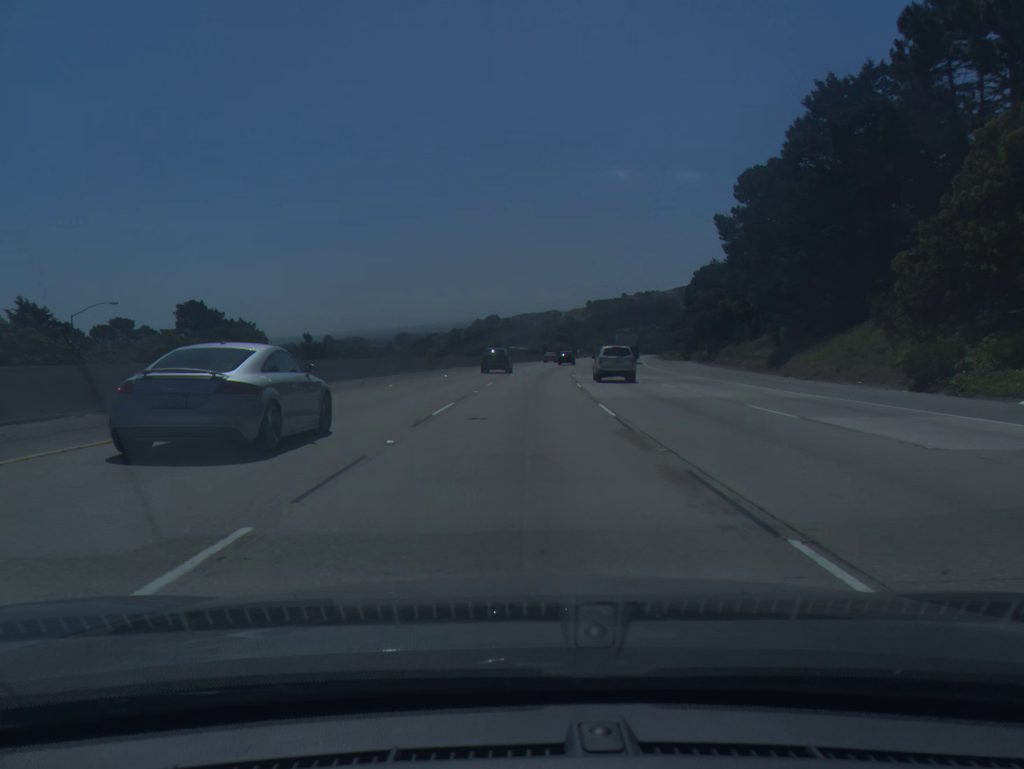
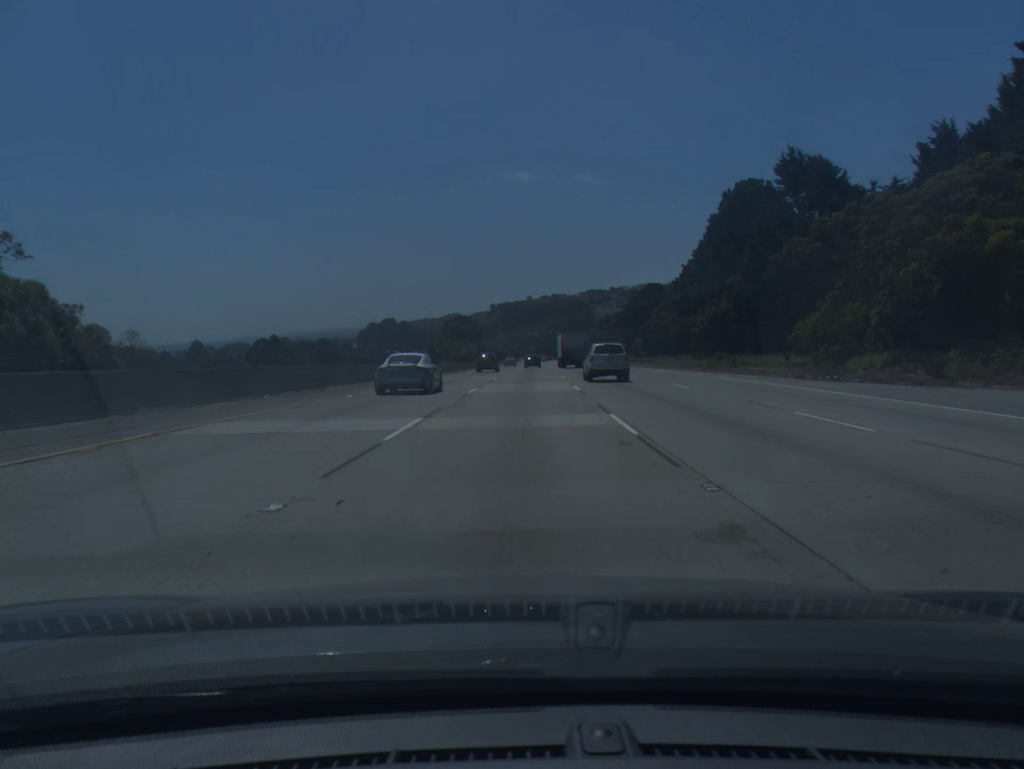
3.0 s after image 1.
(+5.8, +92.2) m; +7°
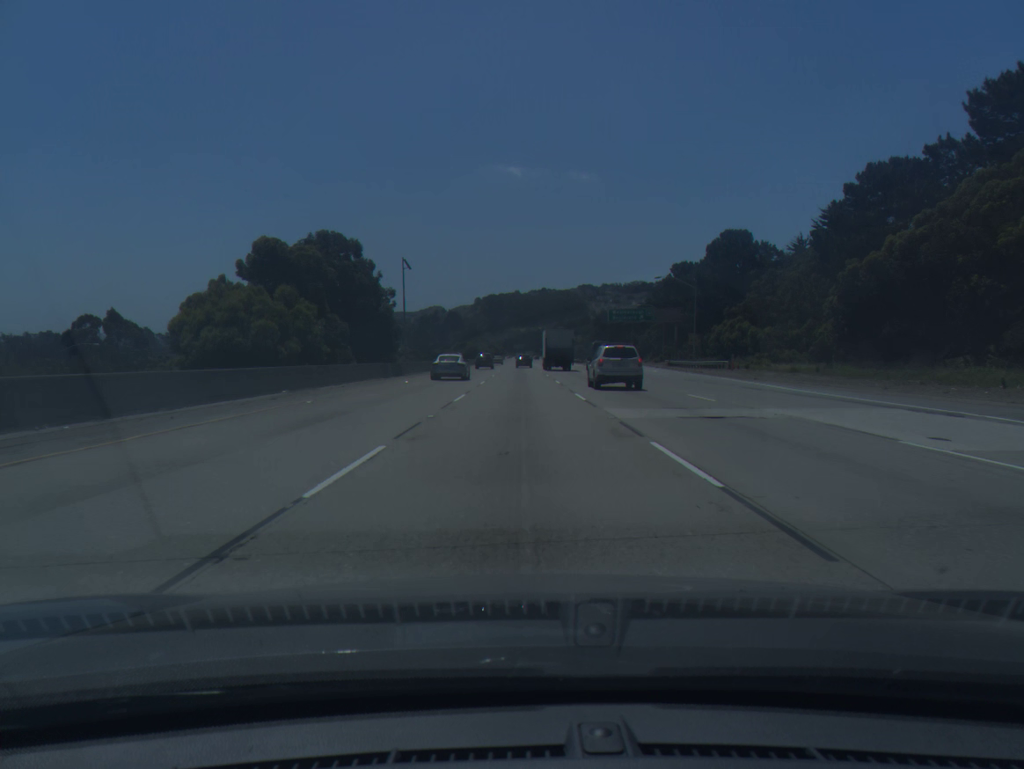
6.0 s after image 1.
(+1.7, +92.2) m; +1°
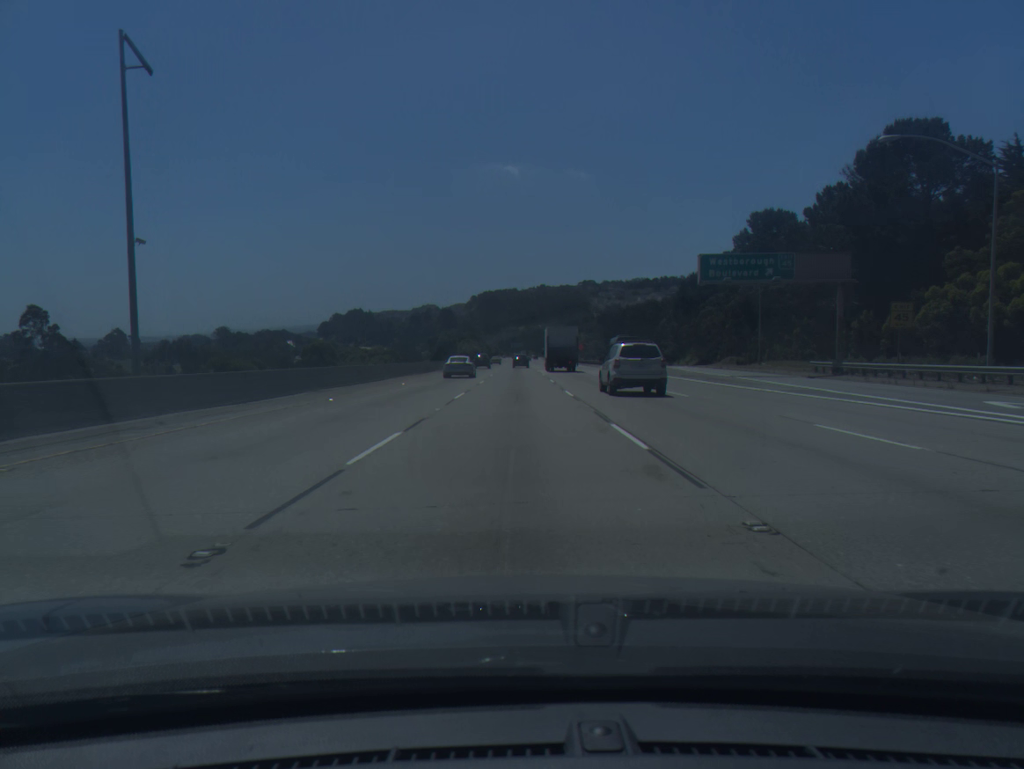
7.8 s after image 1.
(+0.3, +55.7) m; 0°
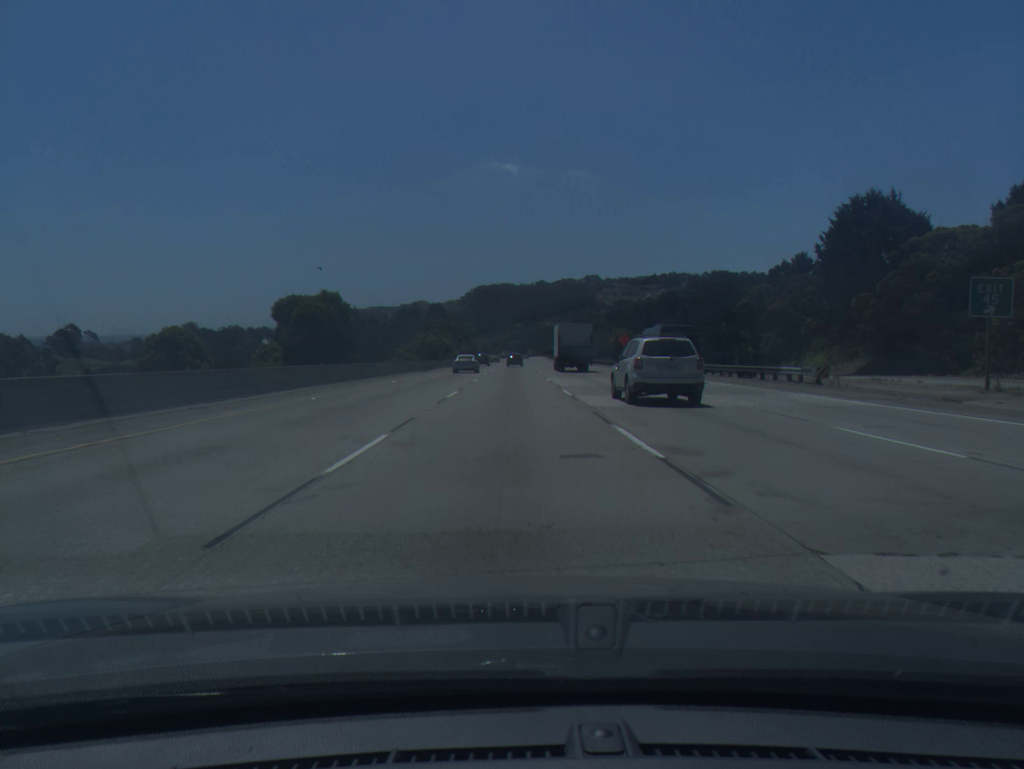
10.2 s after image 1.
(0.0, +74.2) m; 0°
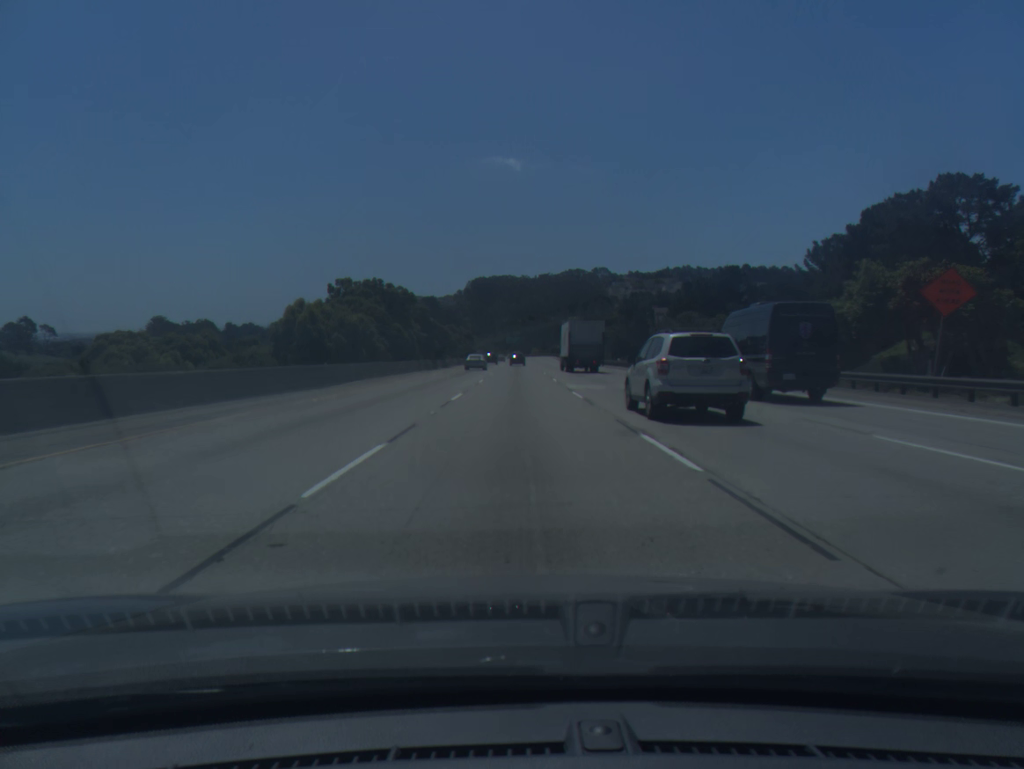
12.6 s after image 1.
(-0.6, +74.1) m; 0°
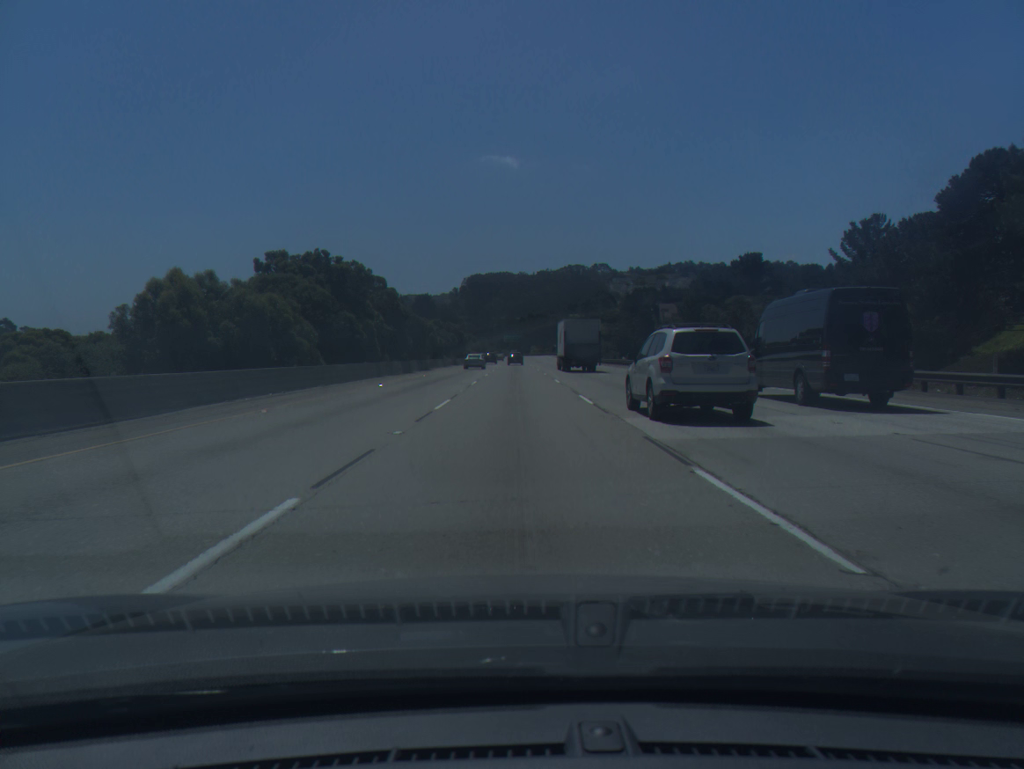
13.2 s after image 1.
(0.0, +18.5) m; 0°
